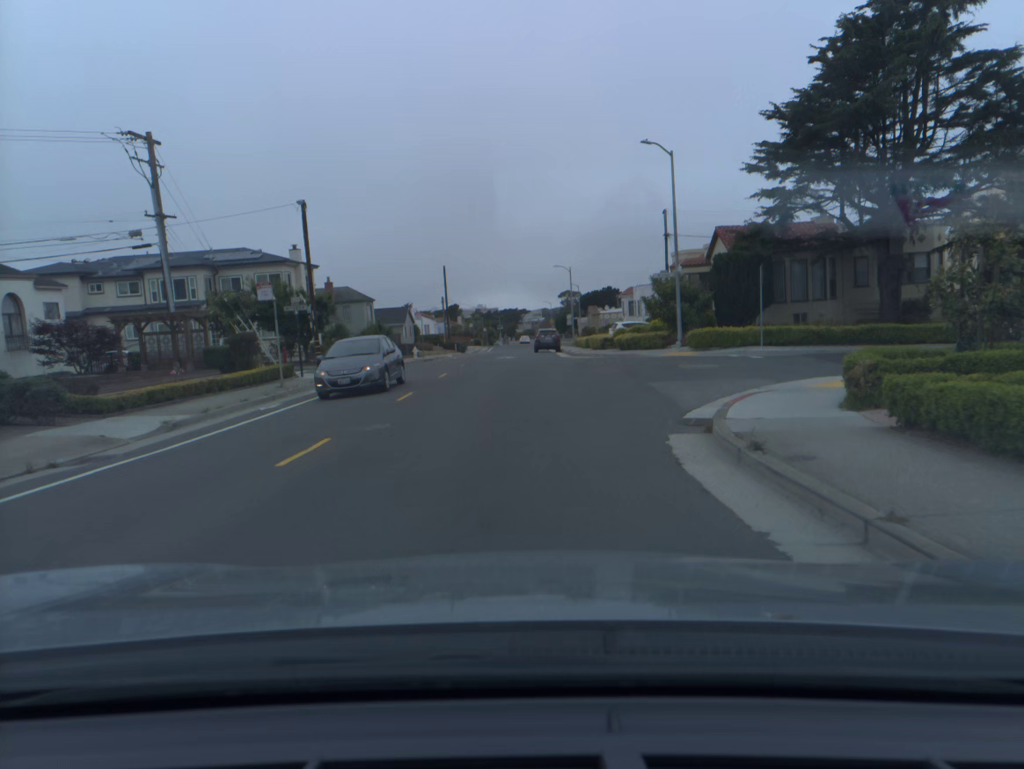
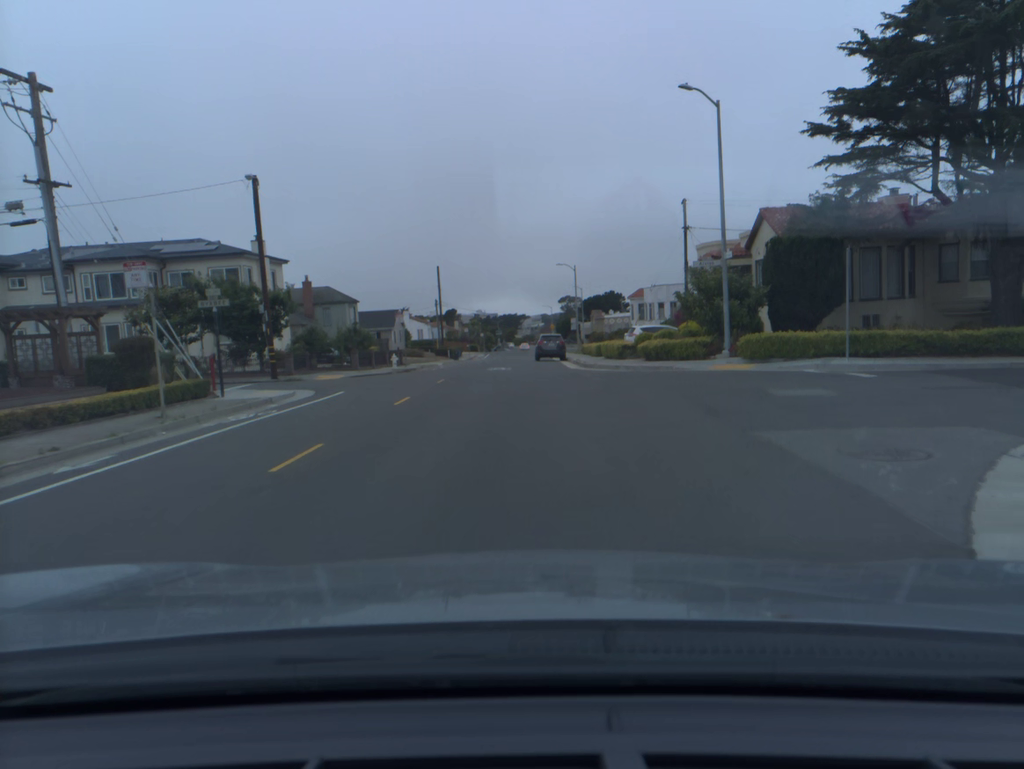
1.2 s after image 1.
(0.0, +8.1) m; 0°
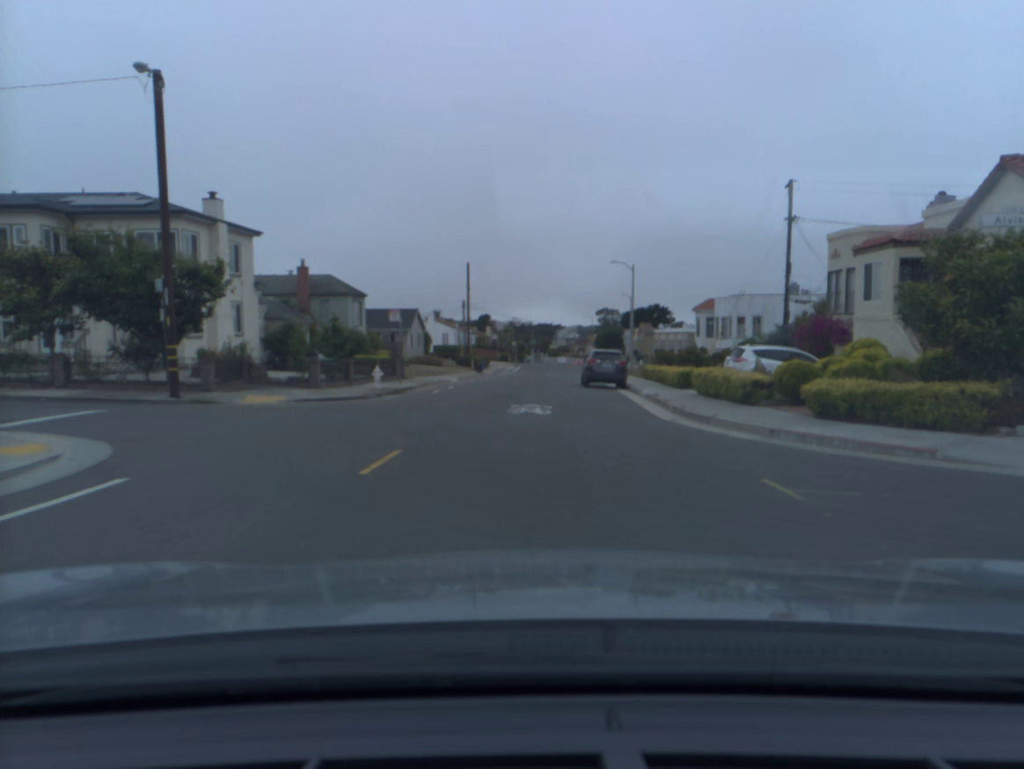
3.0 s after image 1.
(-0.5, +14.1) m; -3°
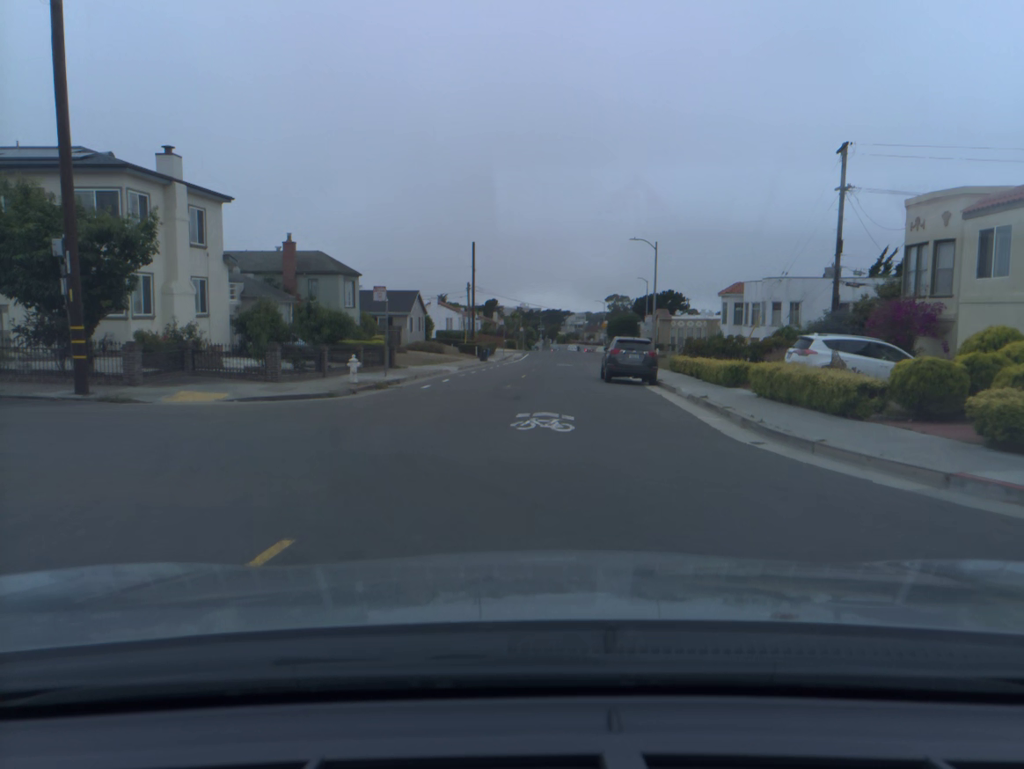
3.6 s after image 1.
(0.0, +5.2) m; 0°
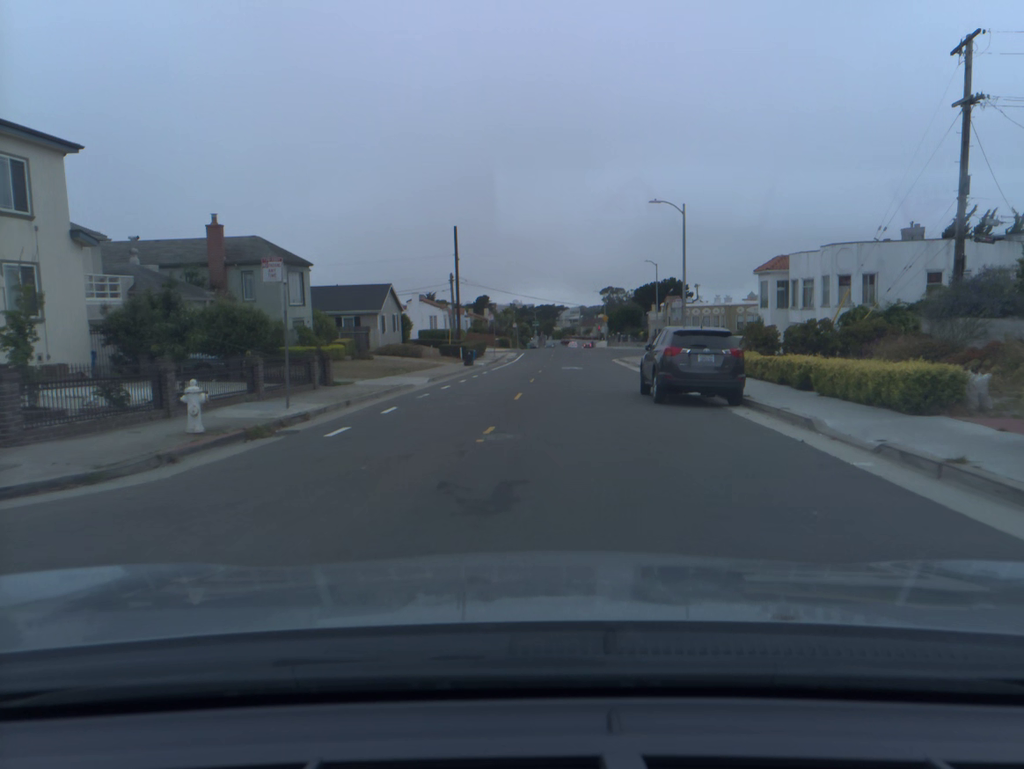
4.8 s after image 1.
(+0.1, +11.2) m; +1°
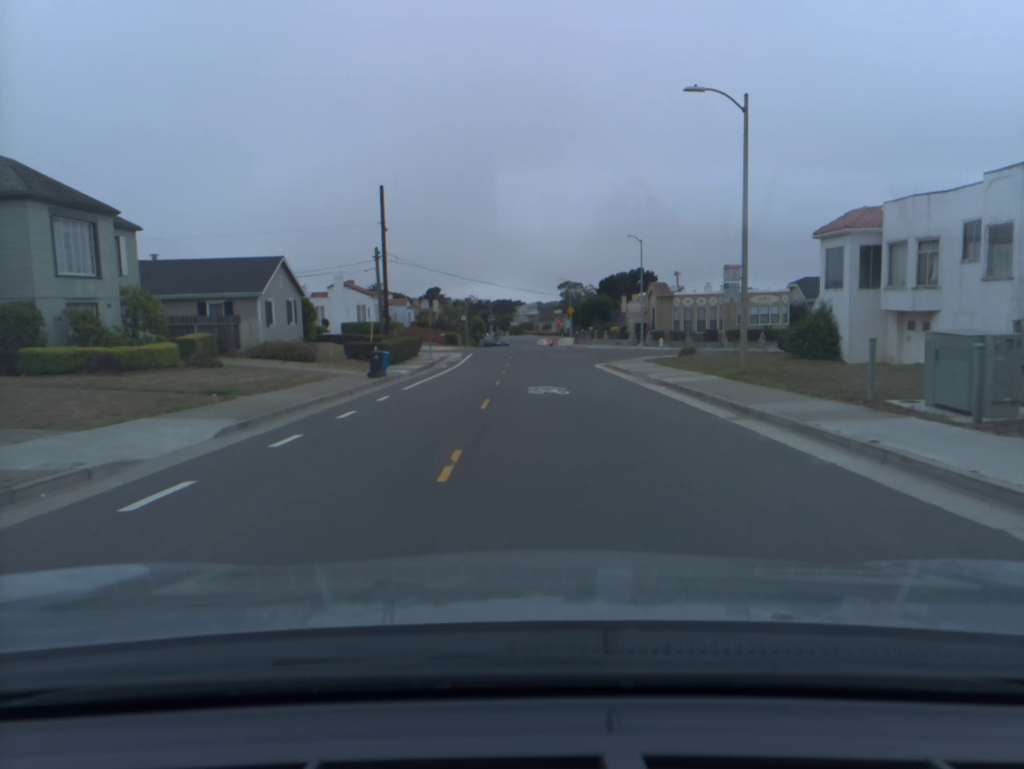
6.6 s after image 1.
(+0.5, +17.6) m; +3°
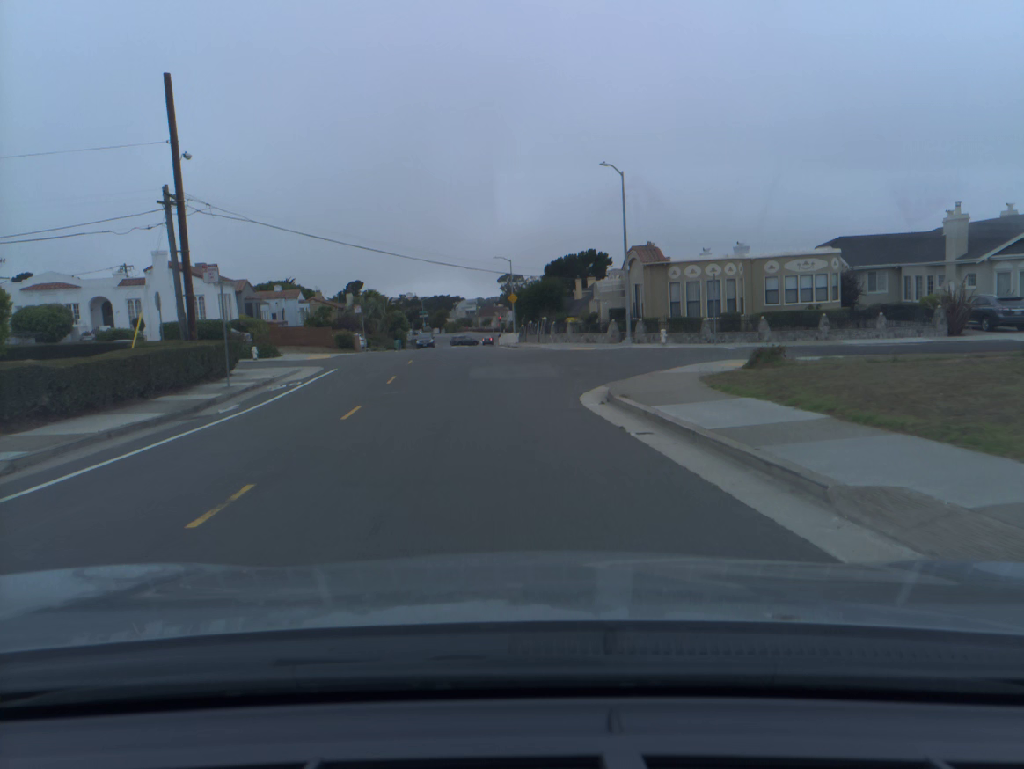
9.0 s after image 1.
(+1.2, +23.8) m; +4°
